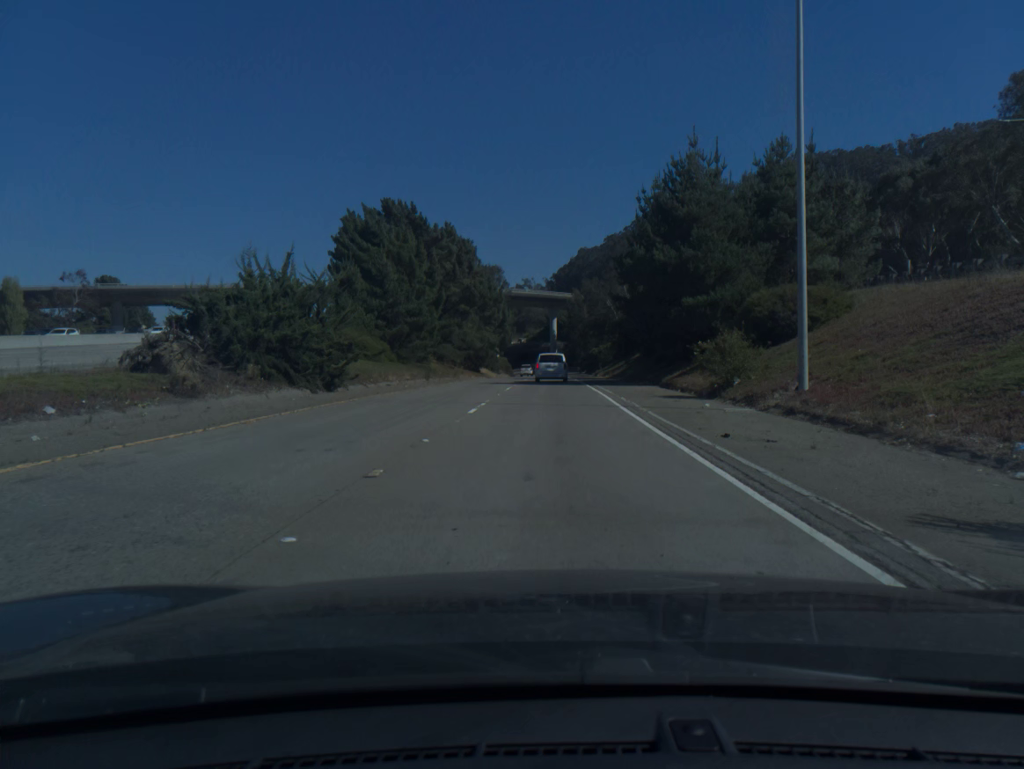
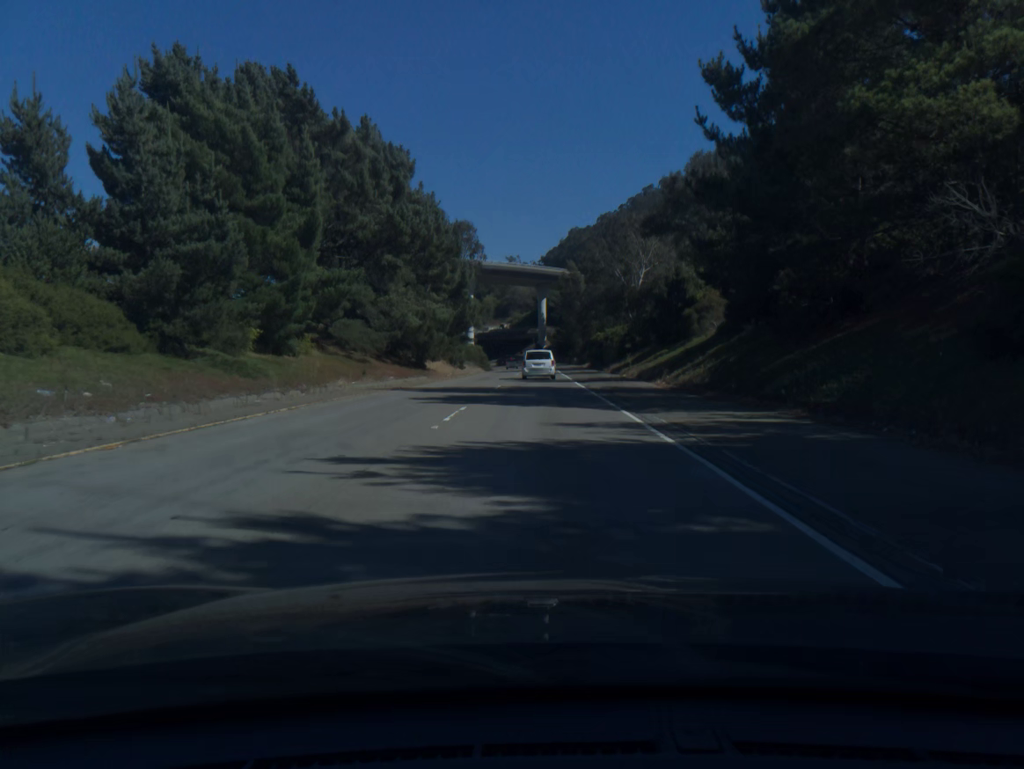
(+0.4, +39.9) m; +1°
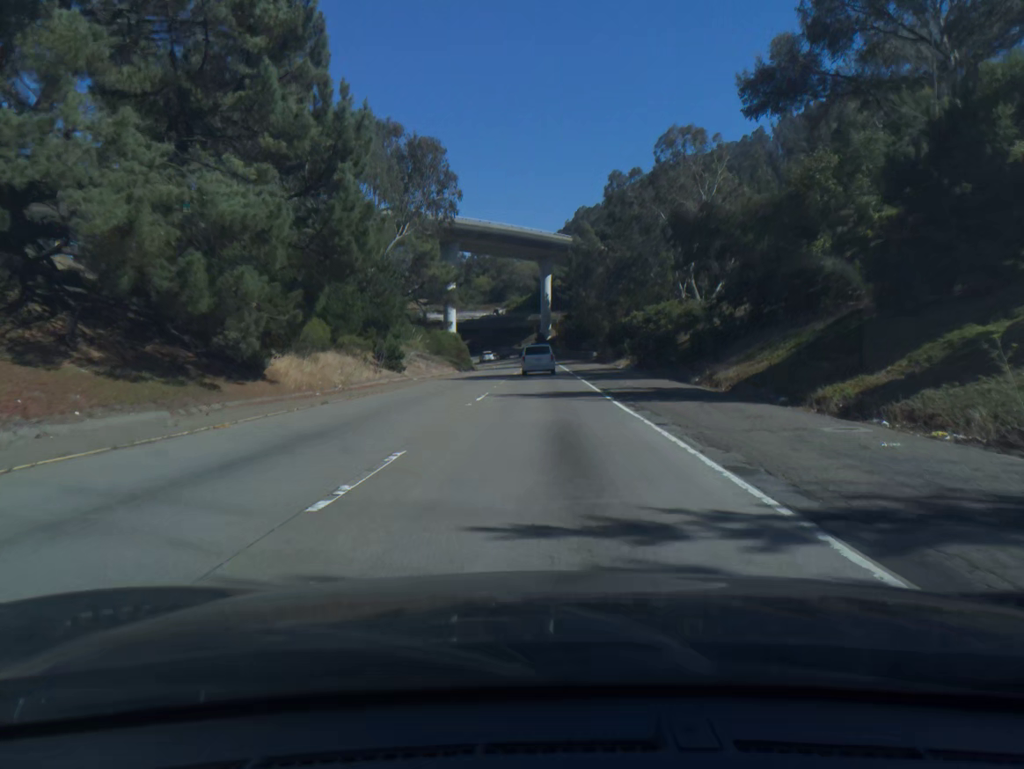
(-0.1, +39.5) m; 0°
